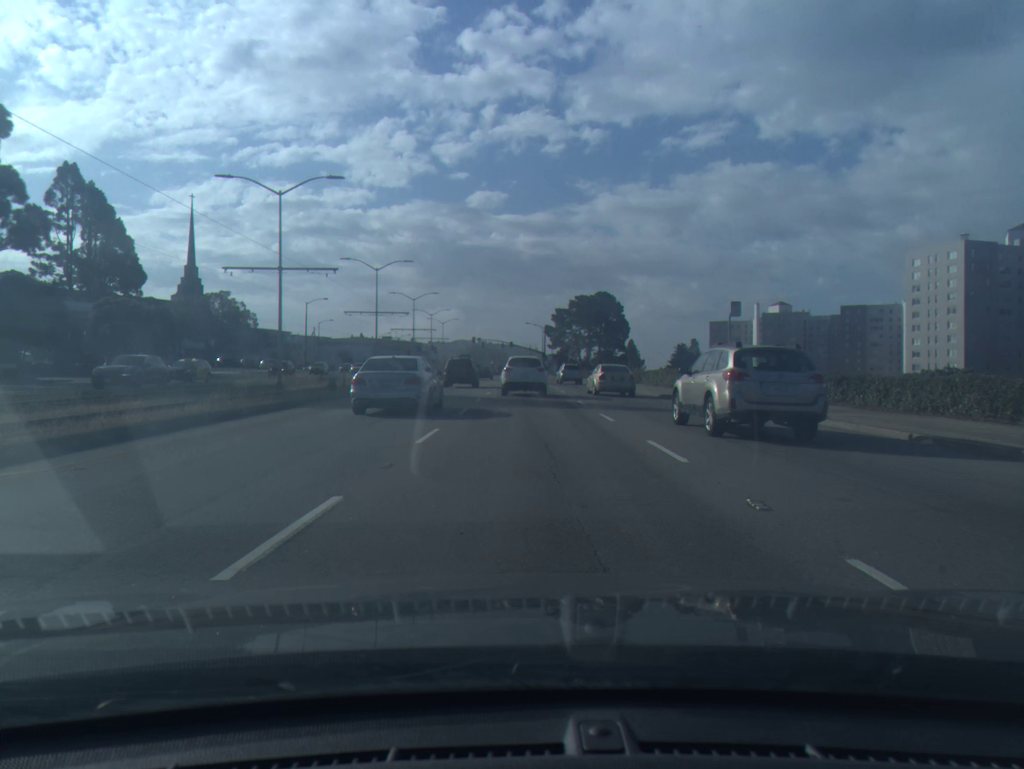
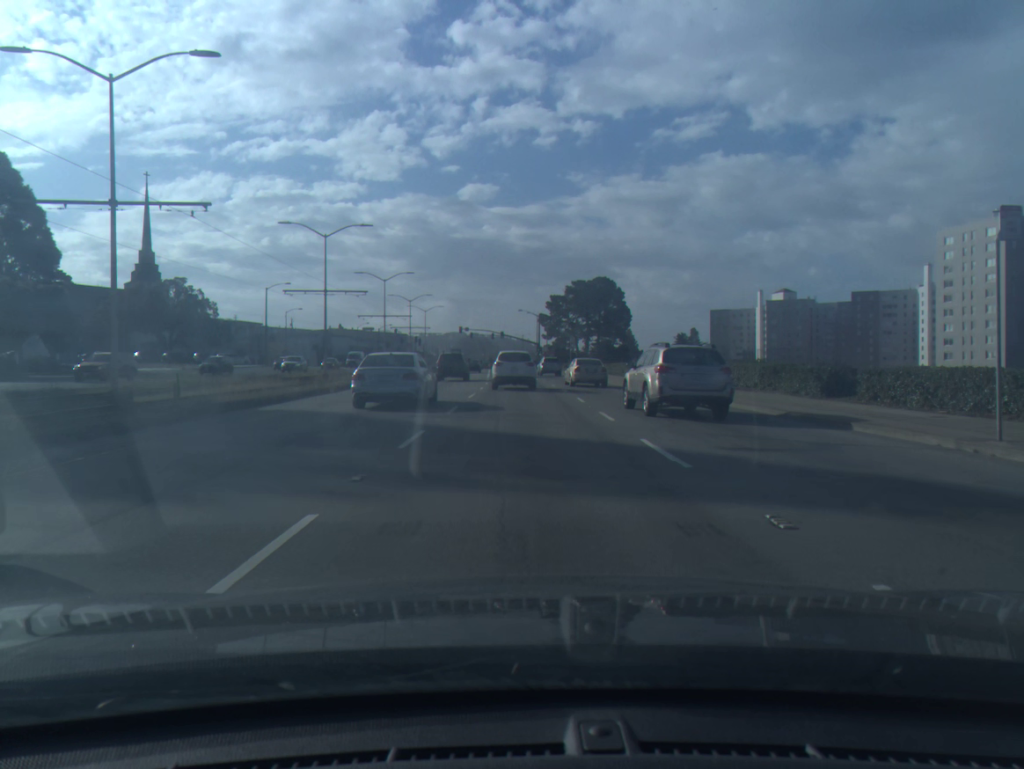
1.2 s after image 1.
(+0.1, +15.6) m; 0°
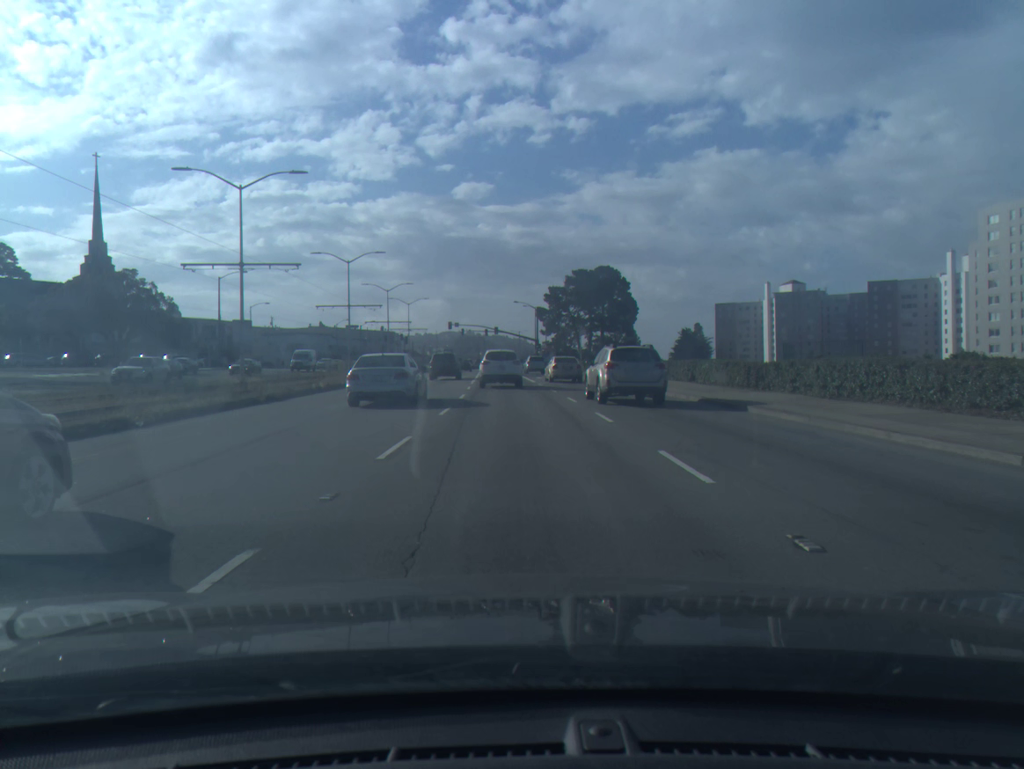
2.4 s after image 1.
(0.0, +15.8) m; 0°
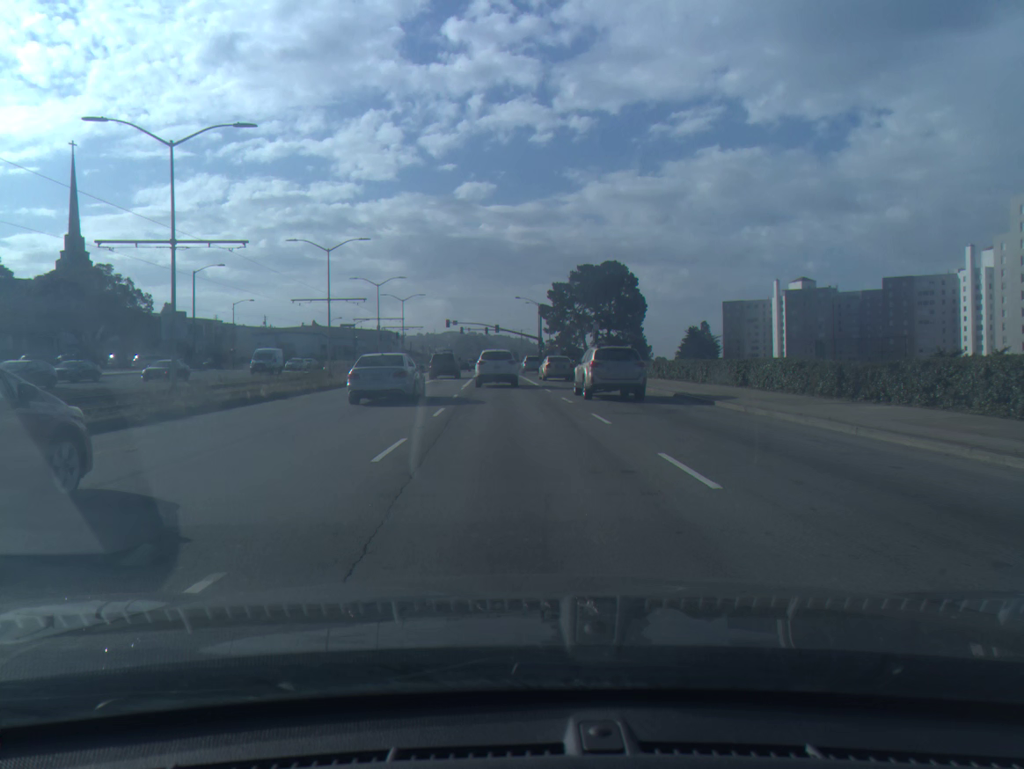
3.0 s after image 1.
(0.0, +8.0) m; 0°
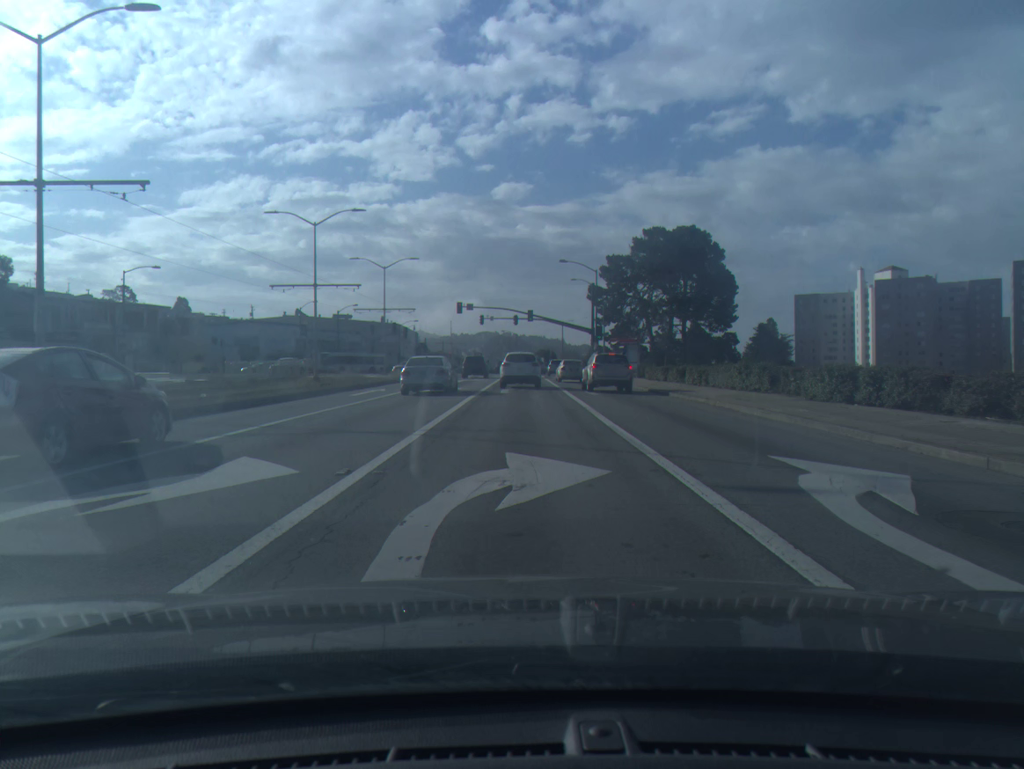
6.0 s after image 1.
(-0.9, +40.7) m; -3°
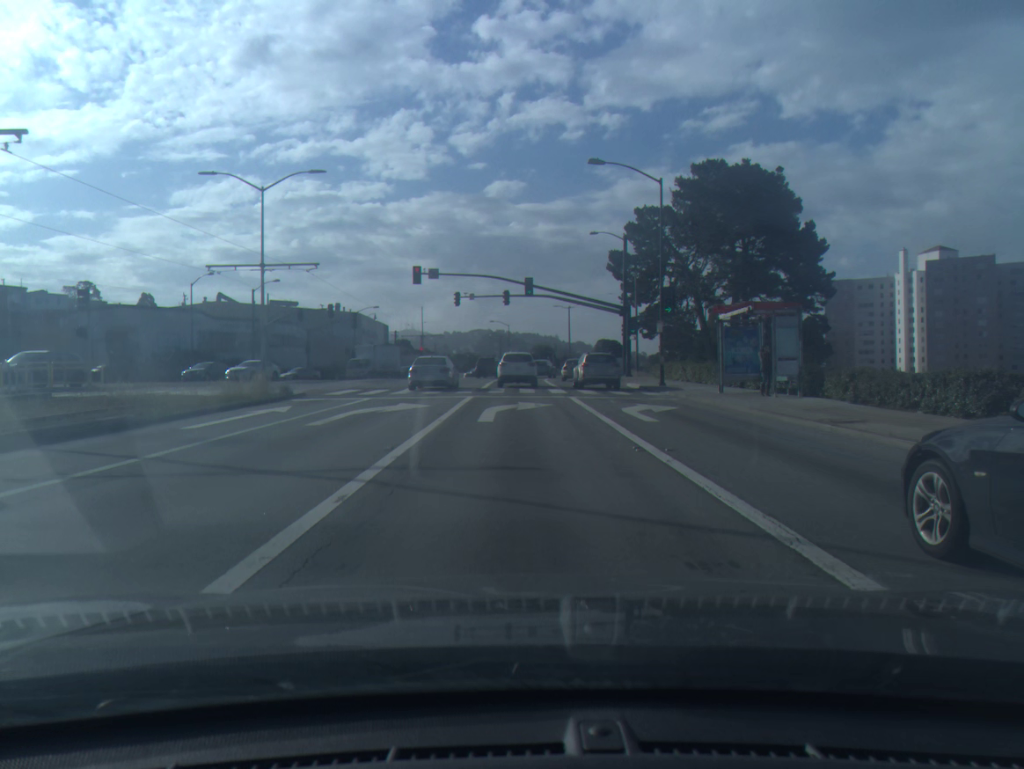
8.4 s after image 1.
(+0.1, +33.4) m; +1°
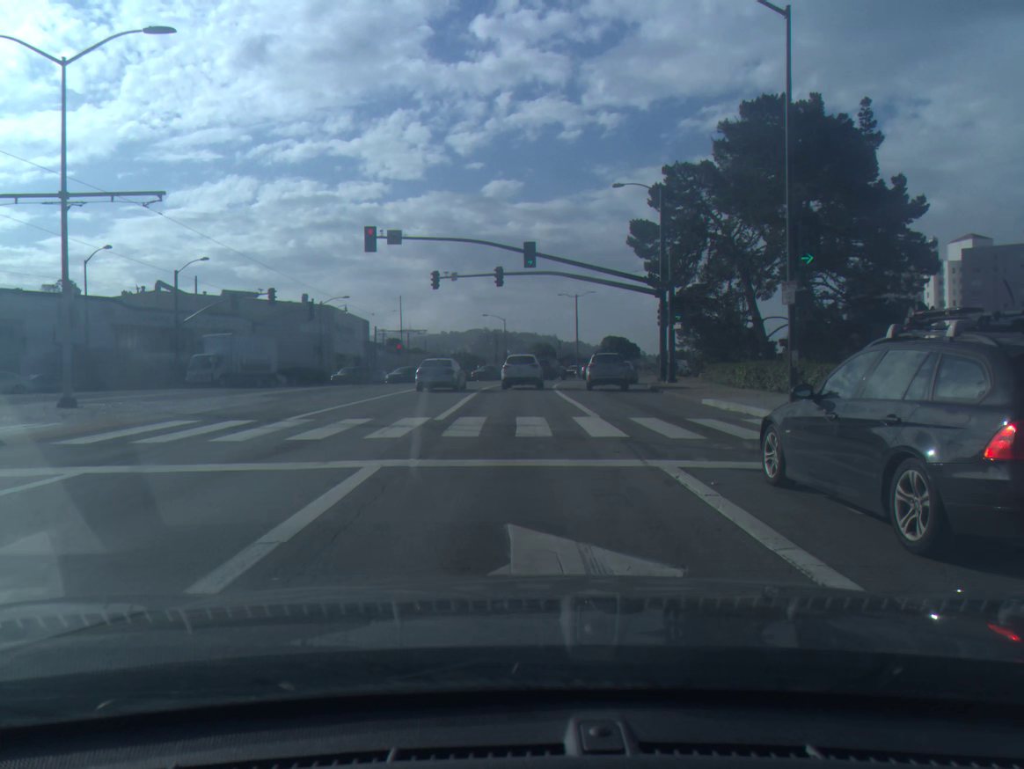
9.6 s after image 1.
(0.0, +17.0) m; 0°
